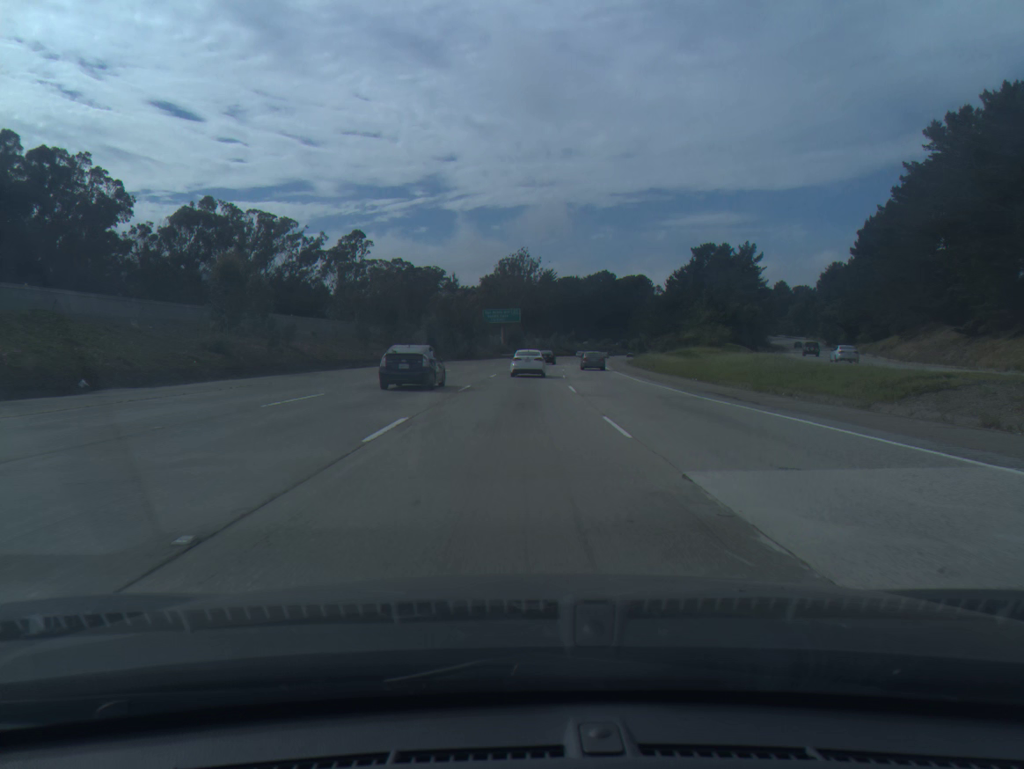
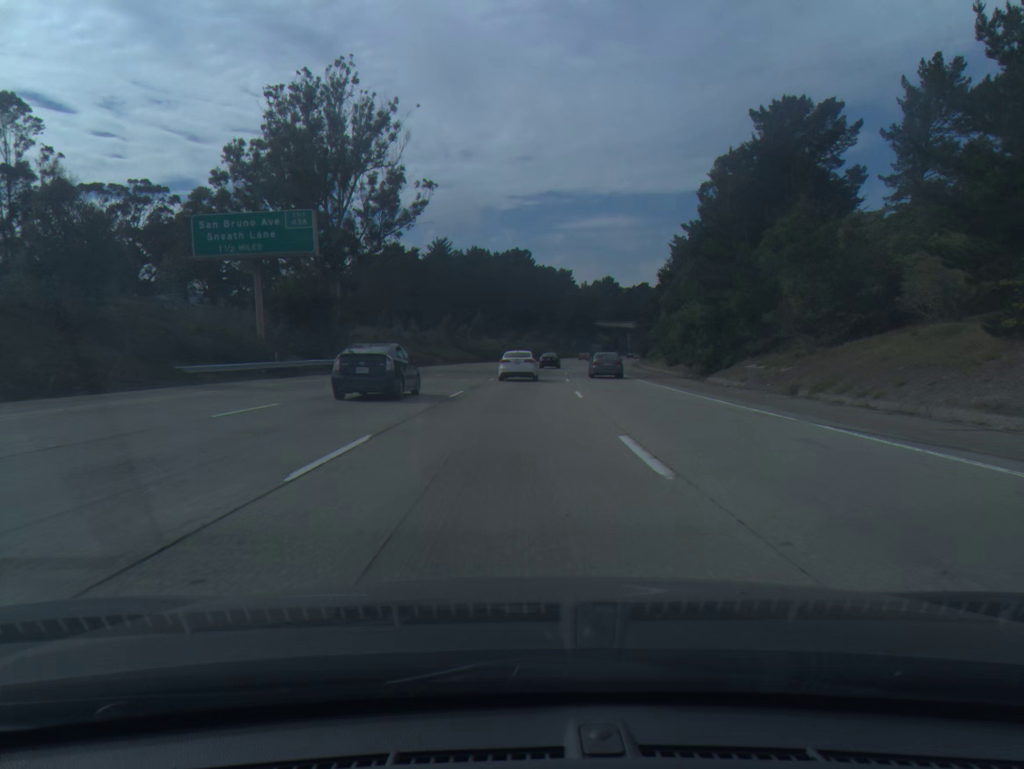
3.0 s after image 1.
(+5.8, +104.9) m; +7°
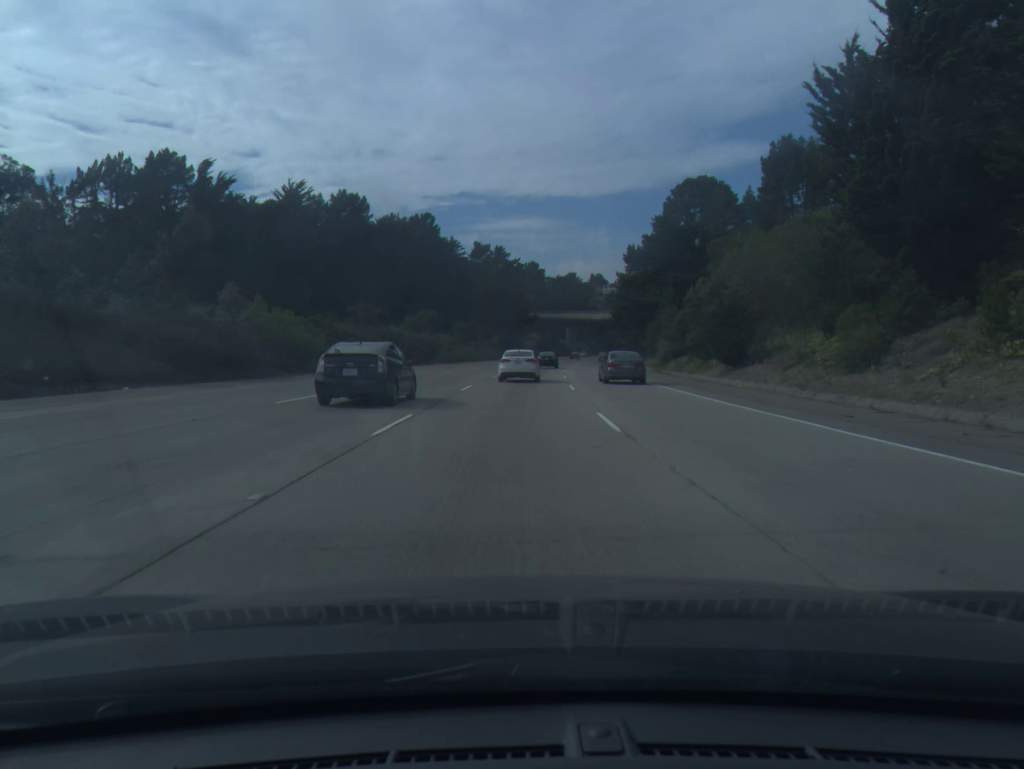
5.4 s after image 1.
(+4.2, +83.3) m; +6°
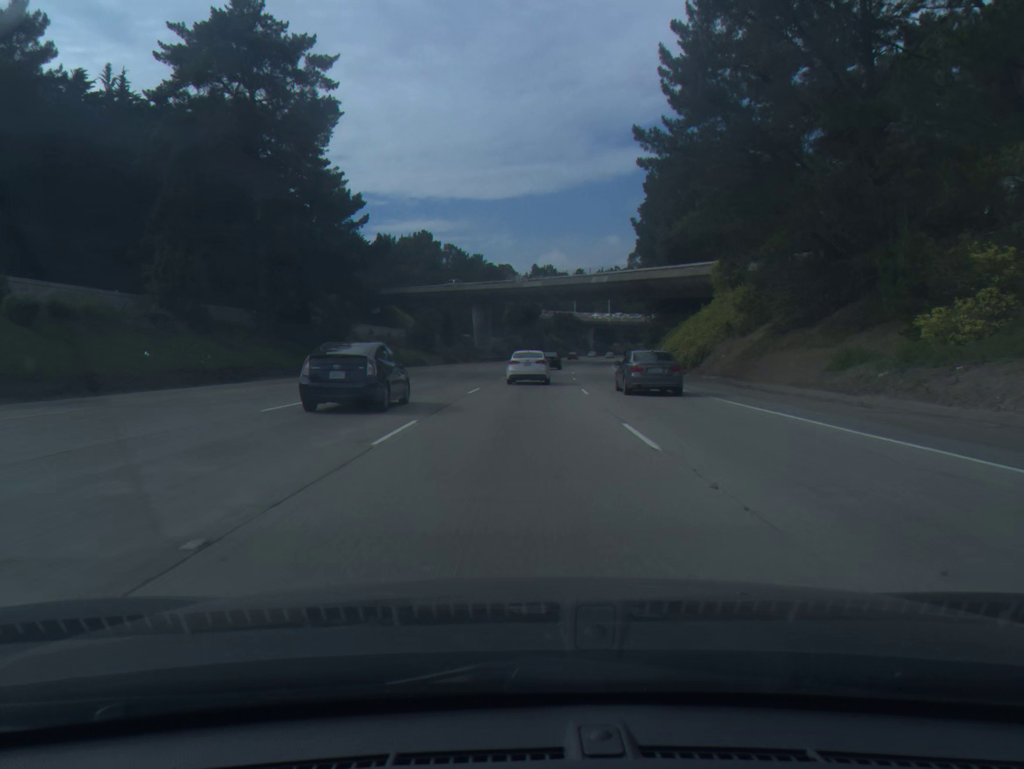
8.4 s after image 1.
(+6.0, +103.1) m; +7°
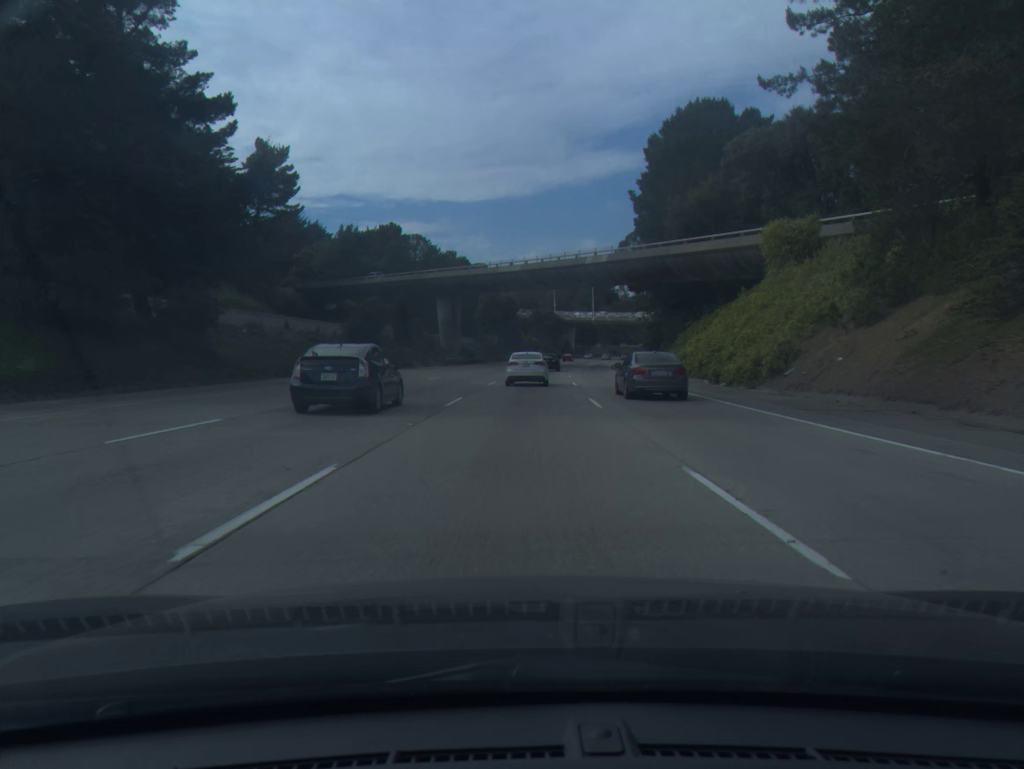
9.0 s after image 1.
(+0.3, +20.5) m; +2°
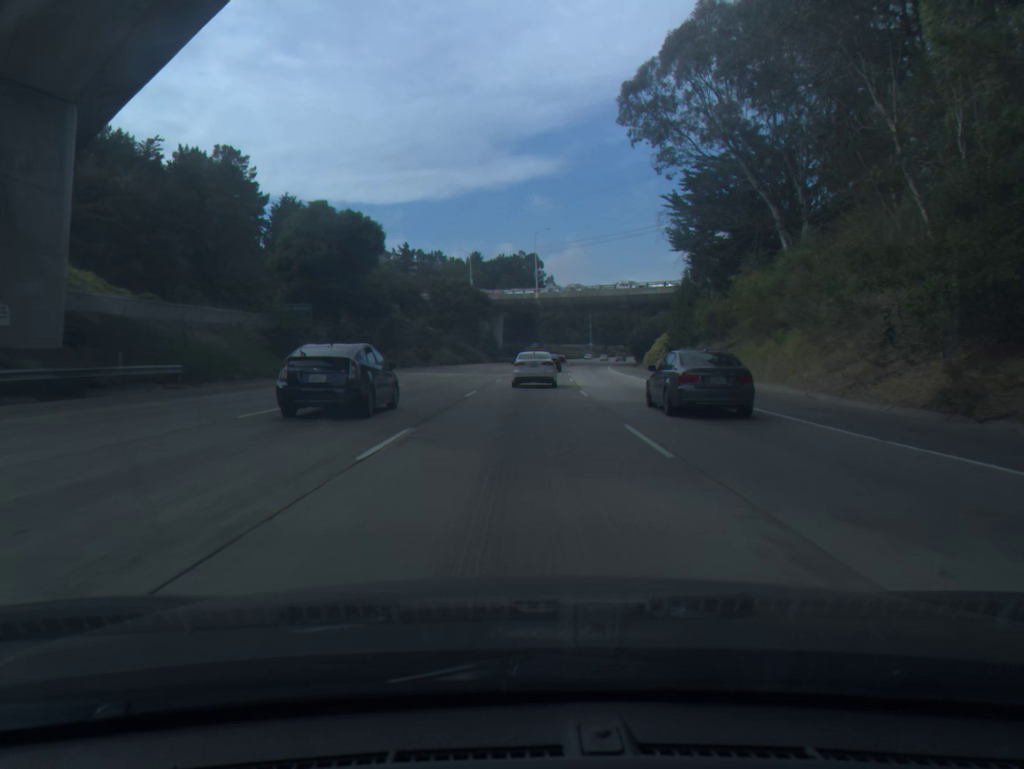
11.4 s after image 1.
(+4.3, +82.5) m; +6°
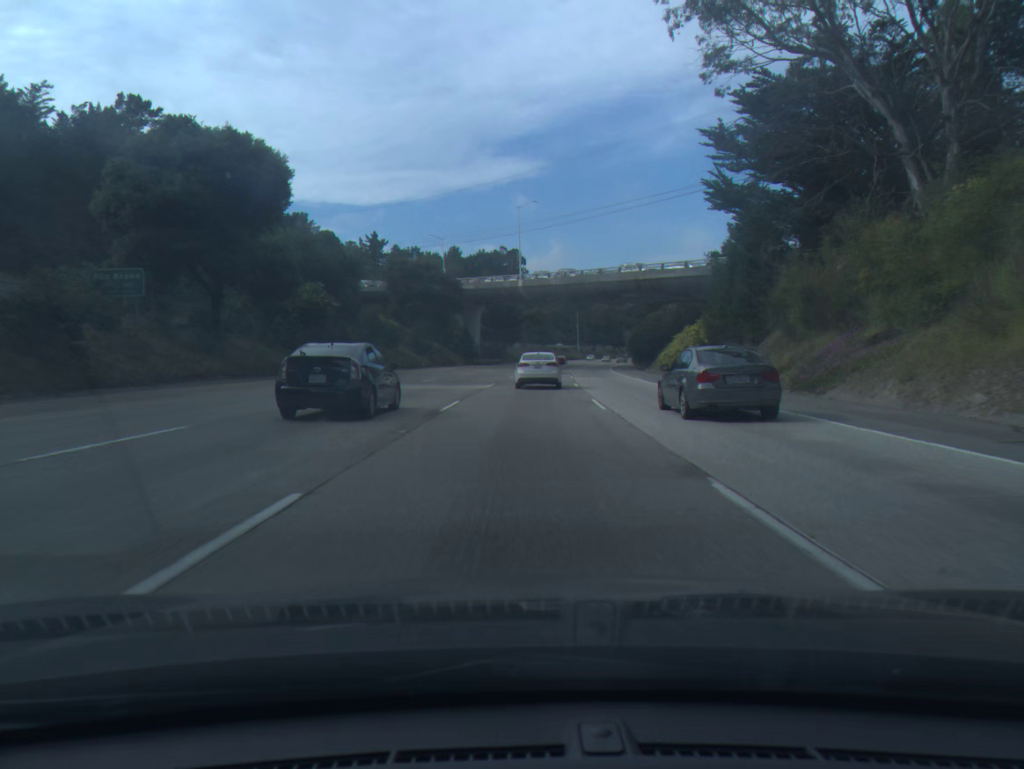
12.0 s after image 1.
(+0.2, +20.9) m; +1°
